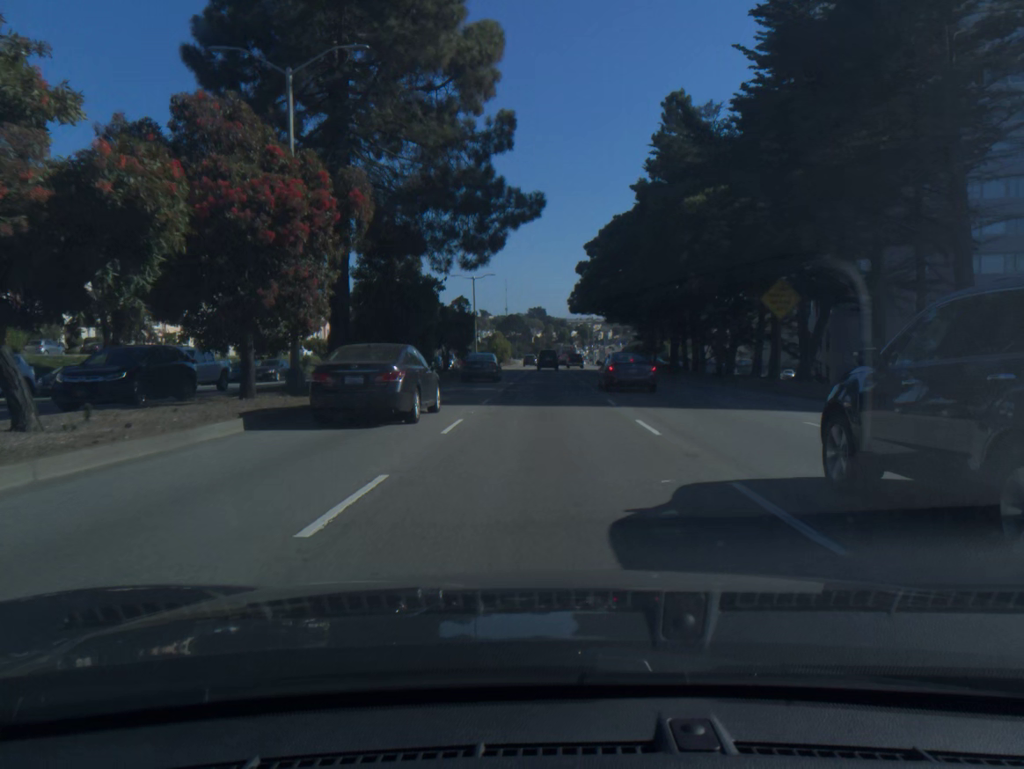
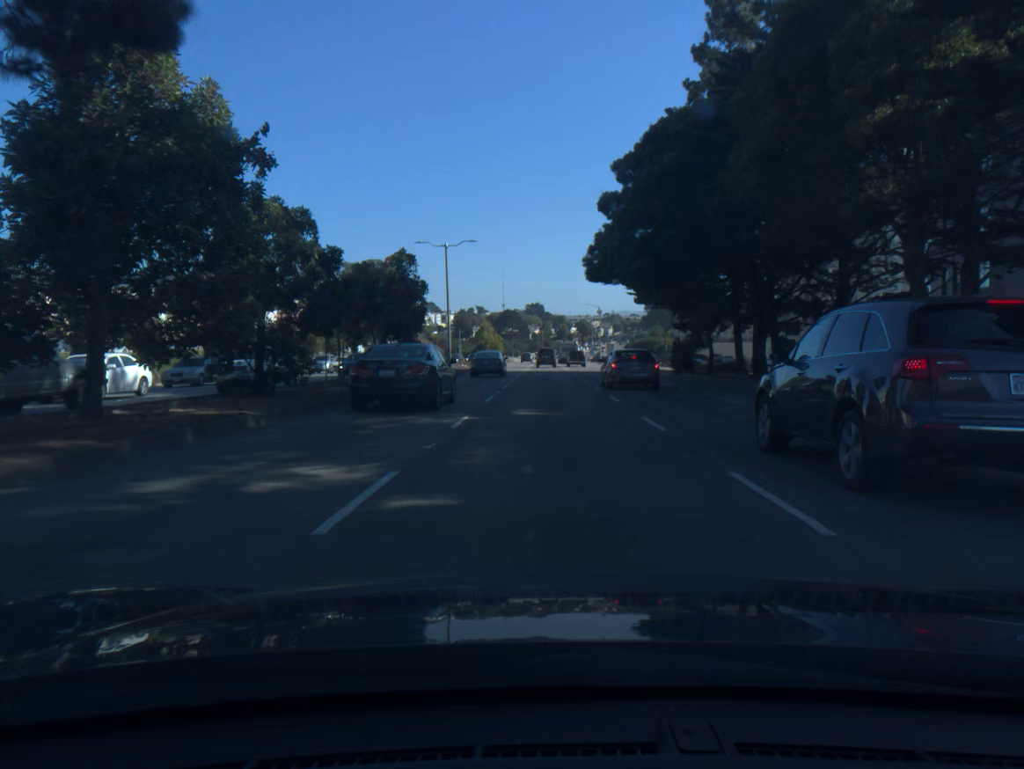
(0.0, +21.9) m; 0°
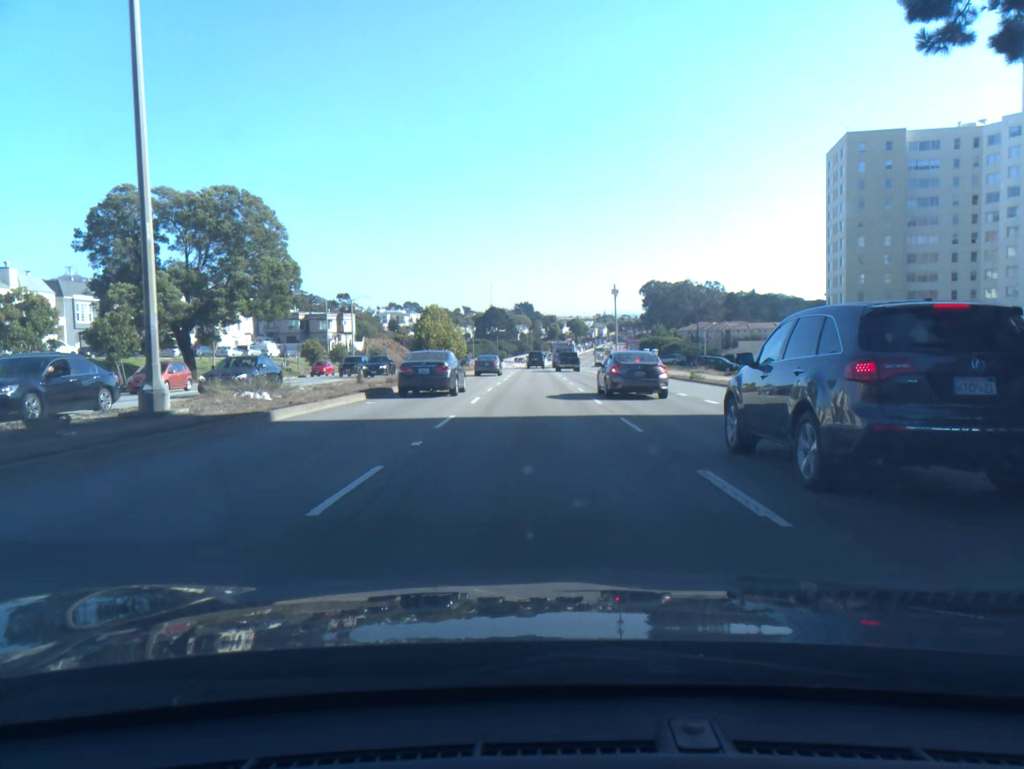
(+0.4, +43.7) m; +1°
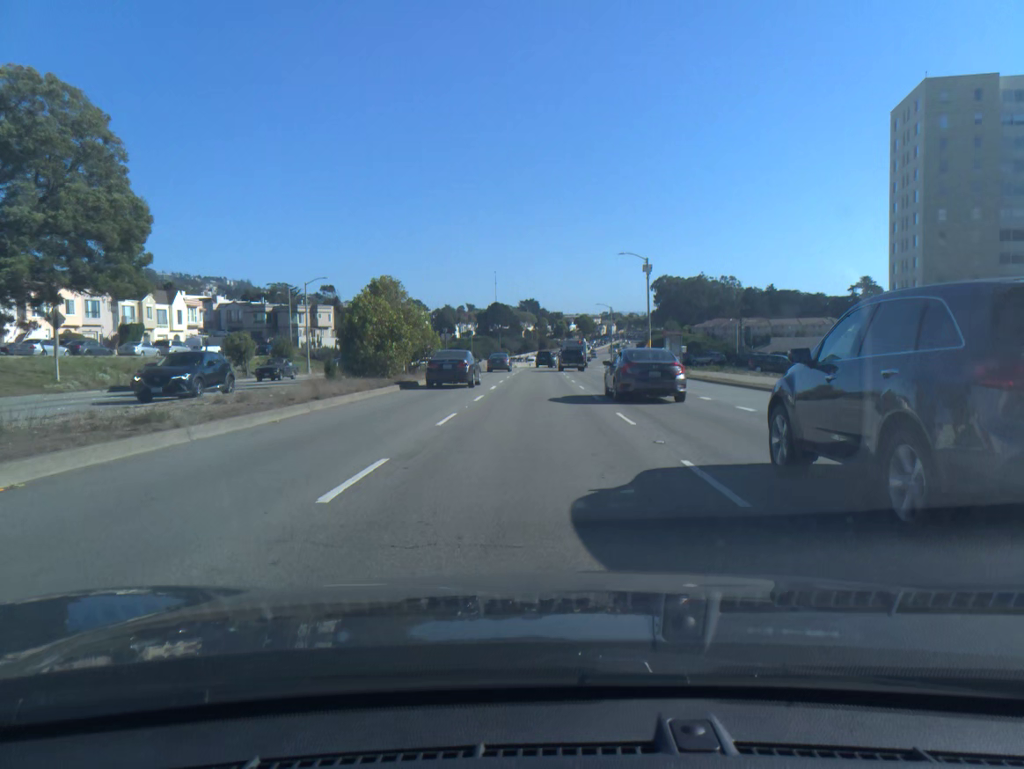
(-0.1, +21.9) m; 0°
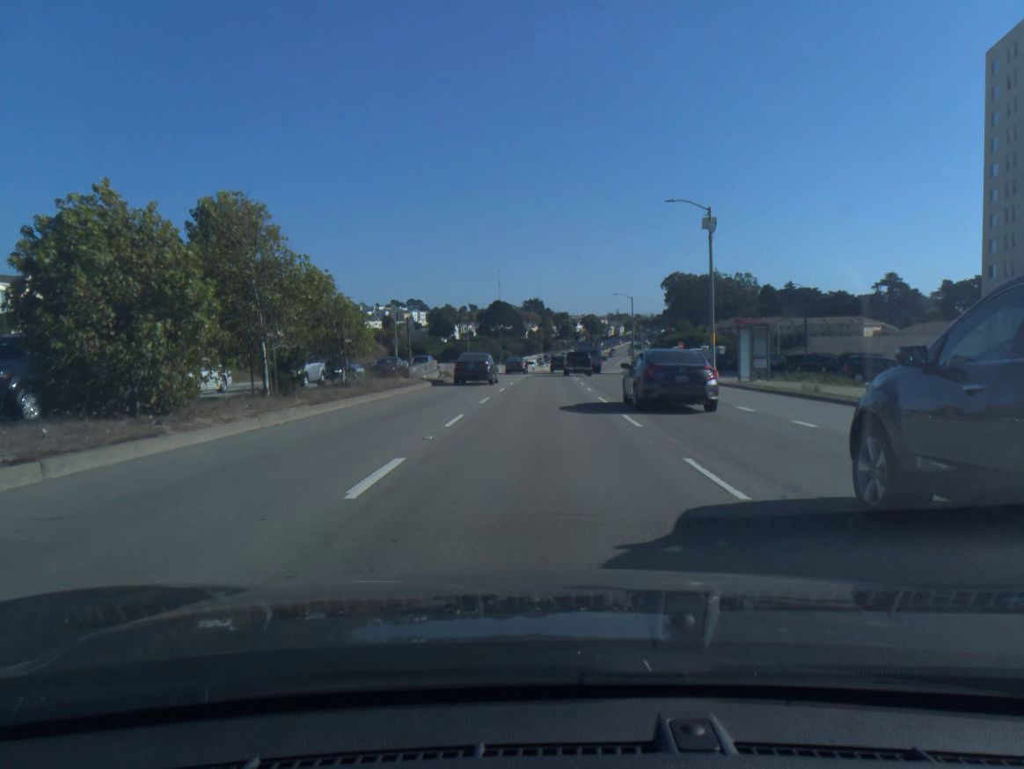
(-0.1, +21.9) m; 0°
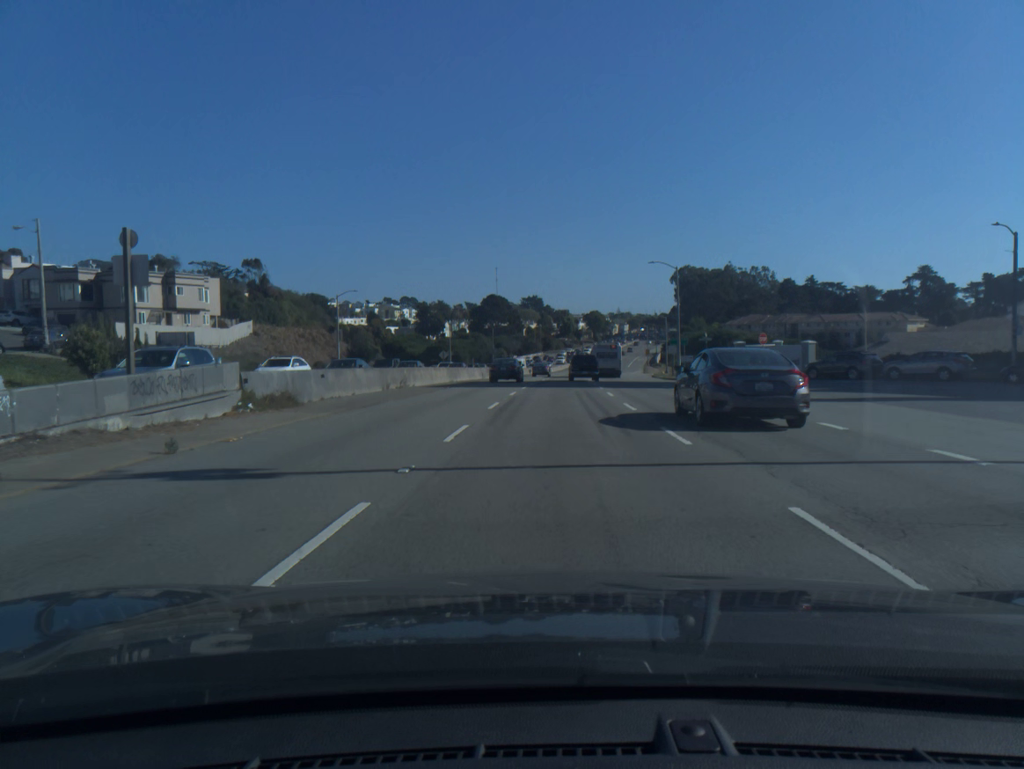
(0.0, +32.7) m; 0°
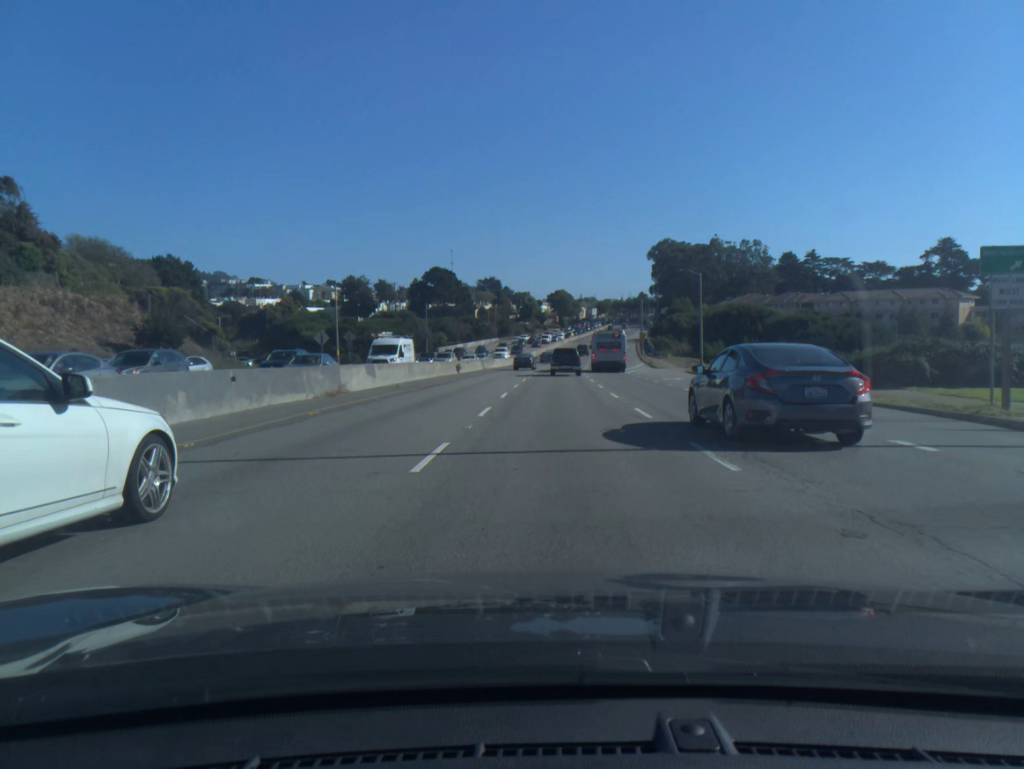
(+1.3, +54.5) m; +3°
